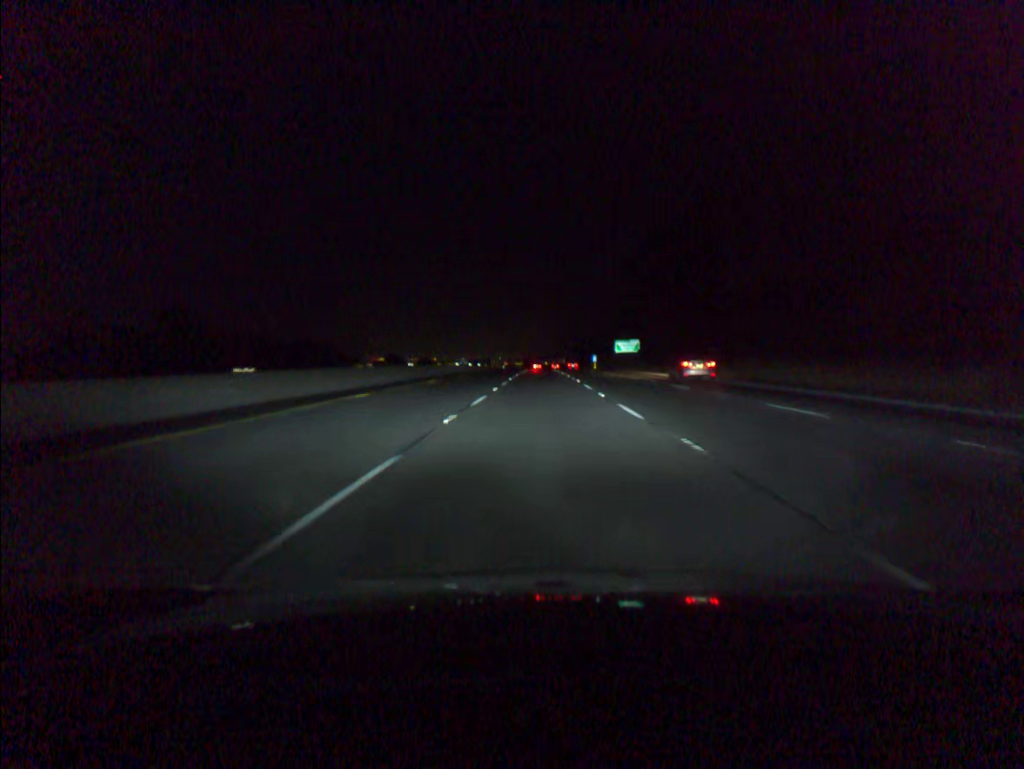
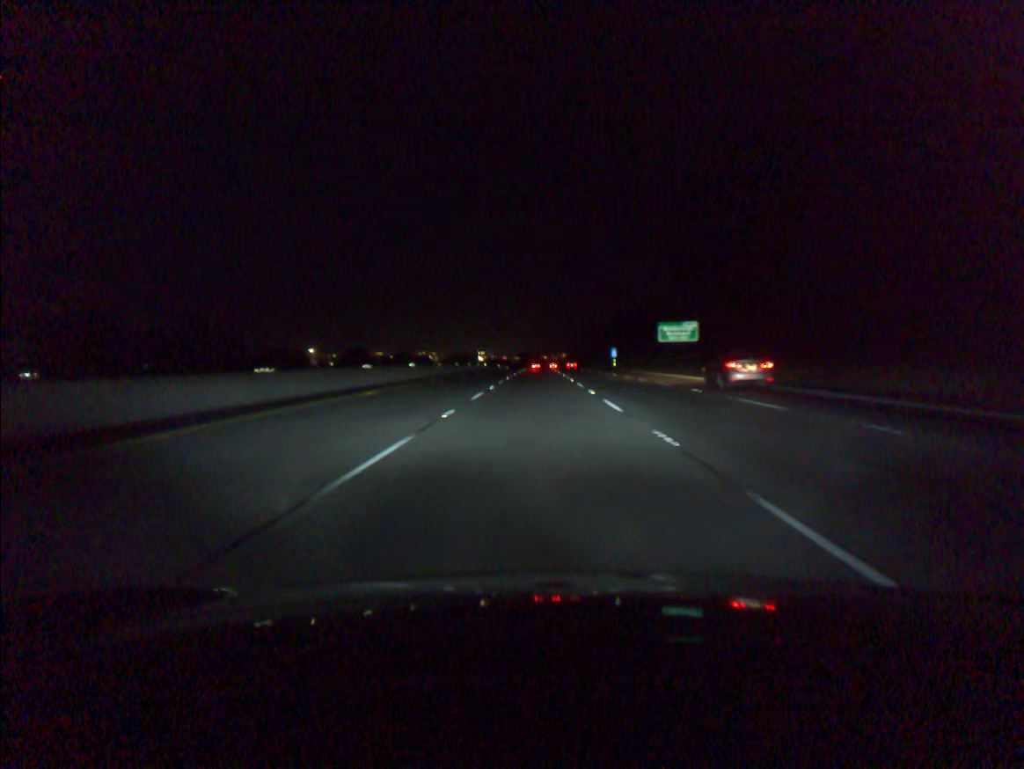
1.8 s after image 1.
(+0.1, +56.4) m; 0°
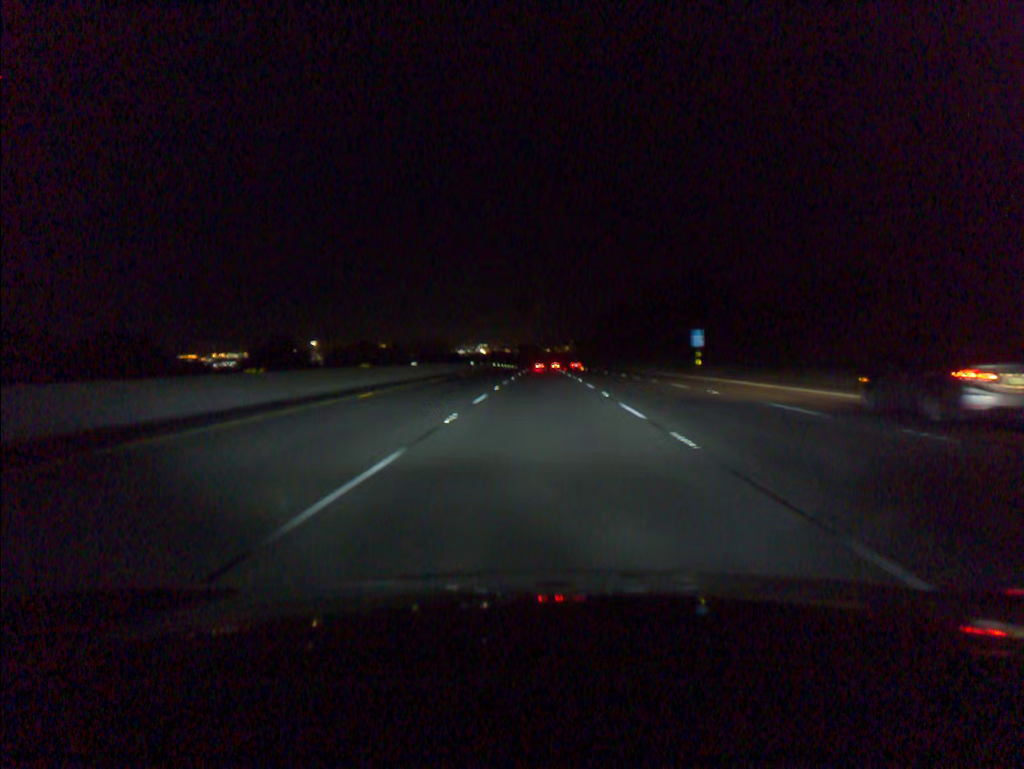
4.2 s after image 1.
(-0.3, +75.0) m; 0°
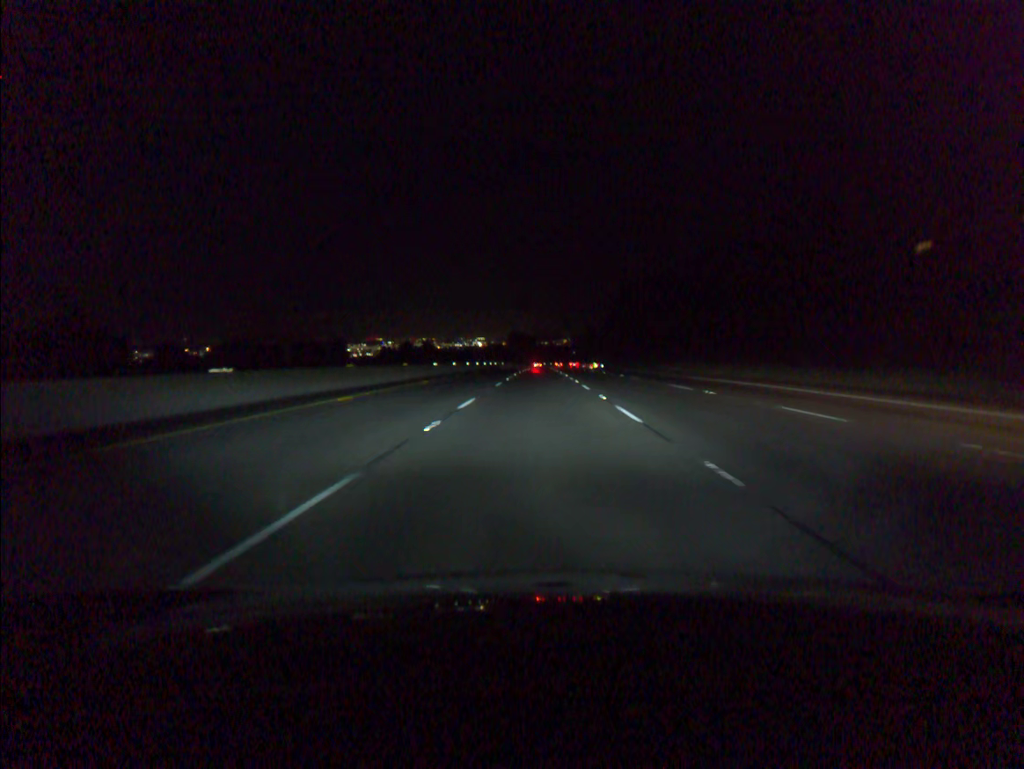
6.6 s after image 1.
(+0.2, +75.0) m; 0°
